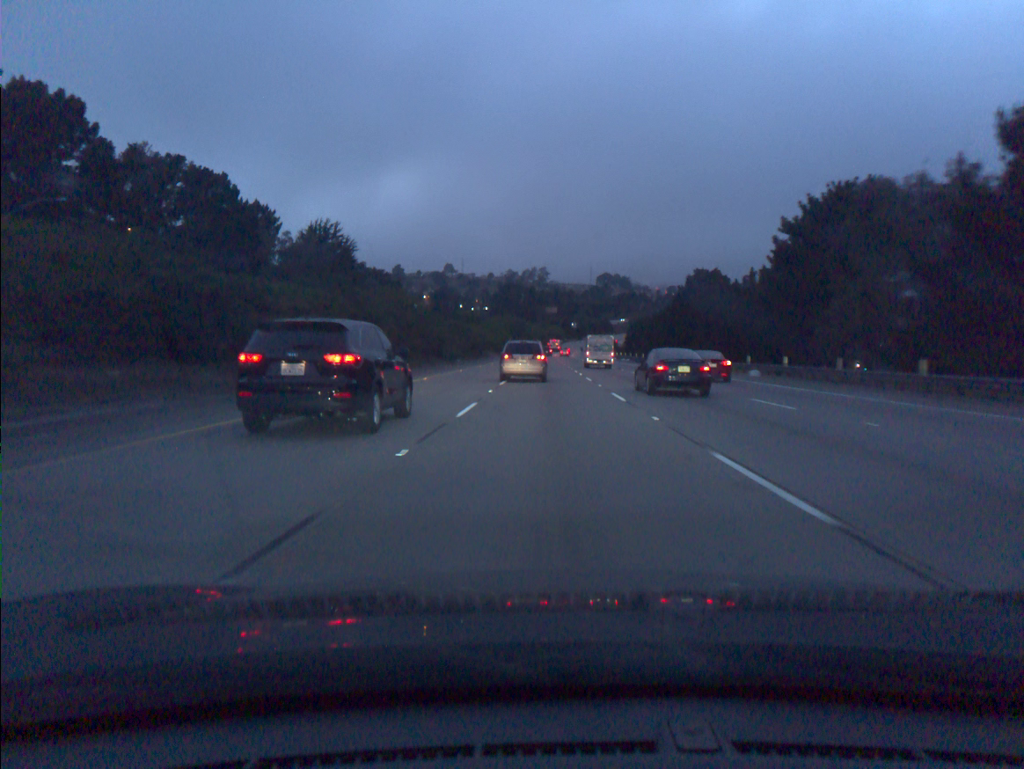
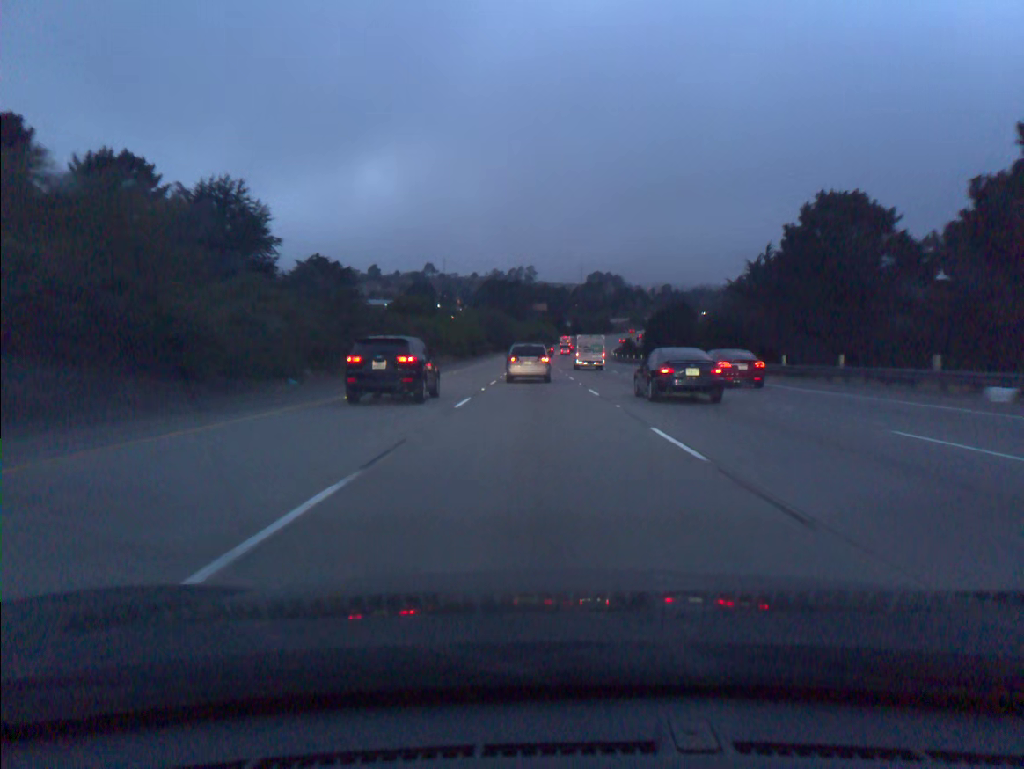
(+0.4, +55.1) m; +1°
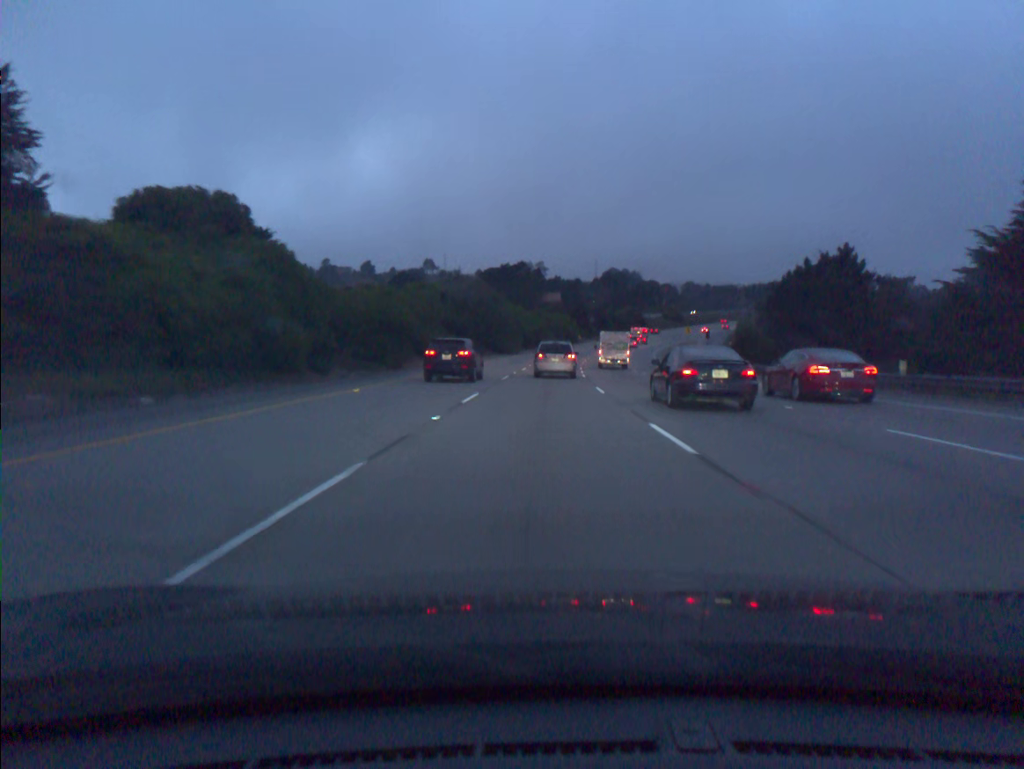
(-0.4, +72.6) m; -1°
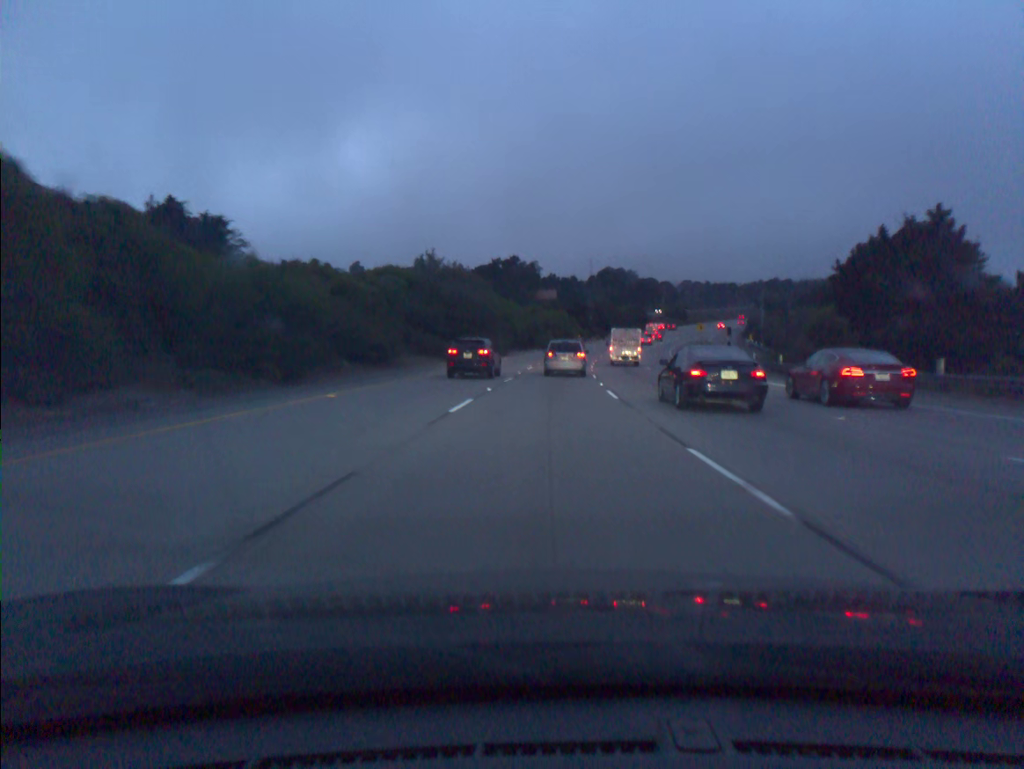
(0.0, +17.9) m; 0°
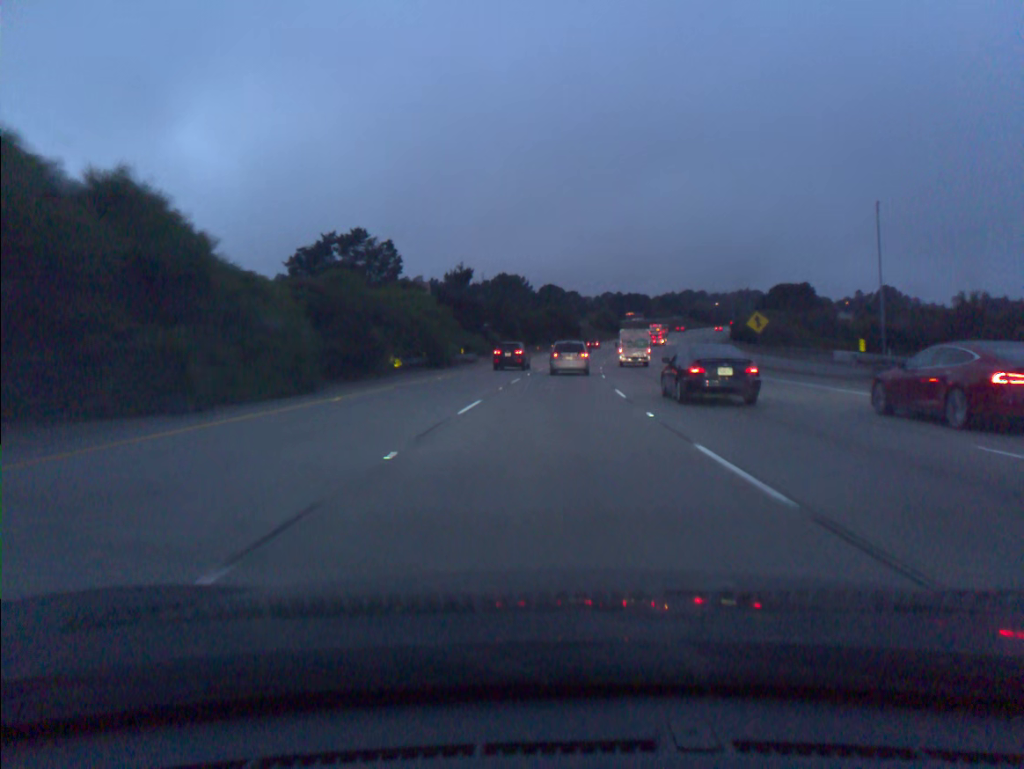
(+4.9, +87.2) m; +8°
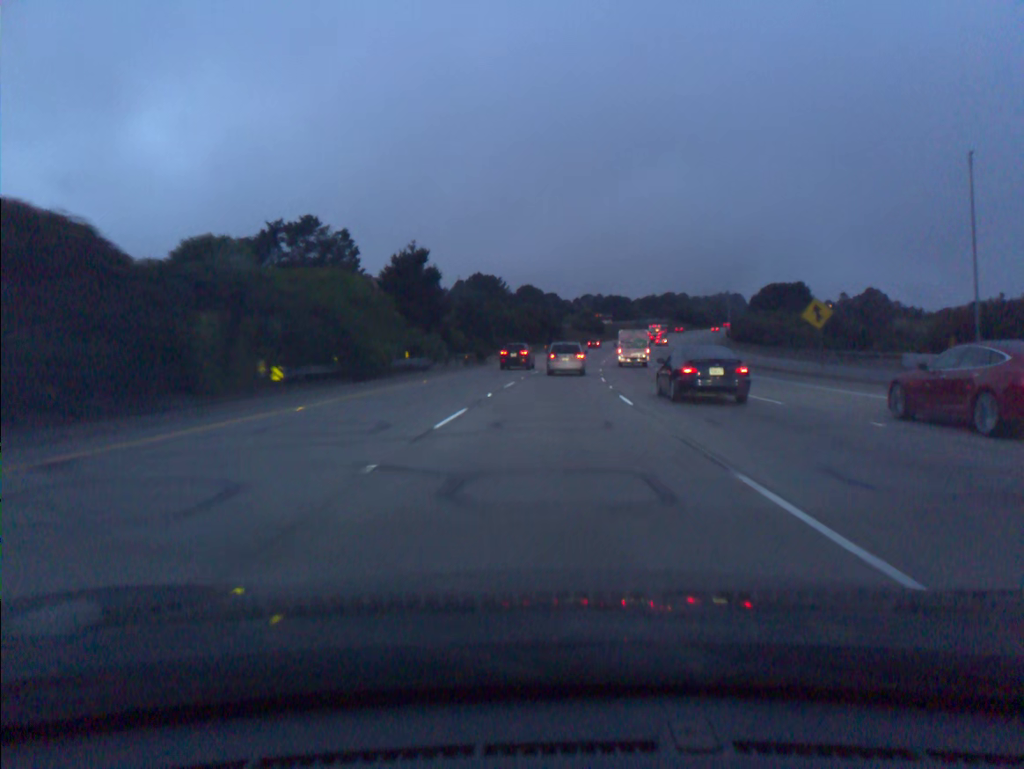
(+0.2, +17.1) m; +2°
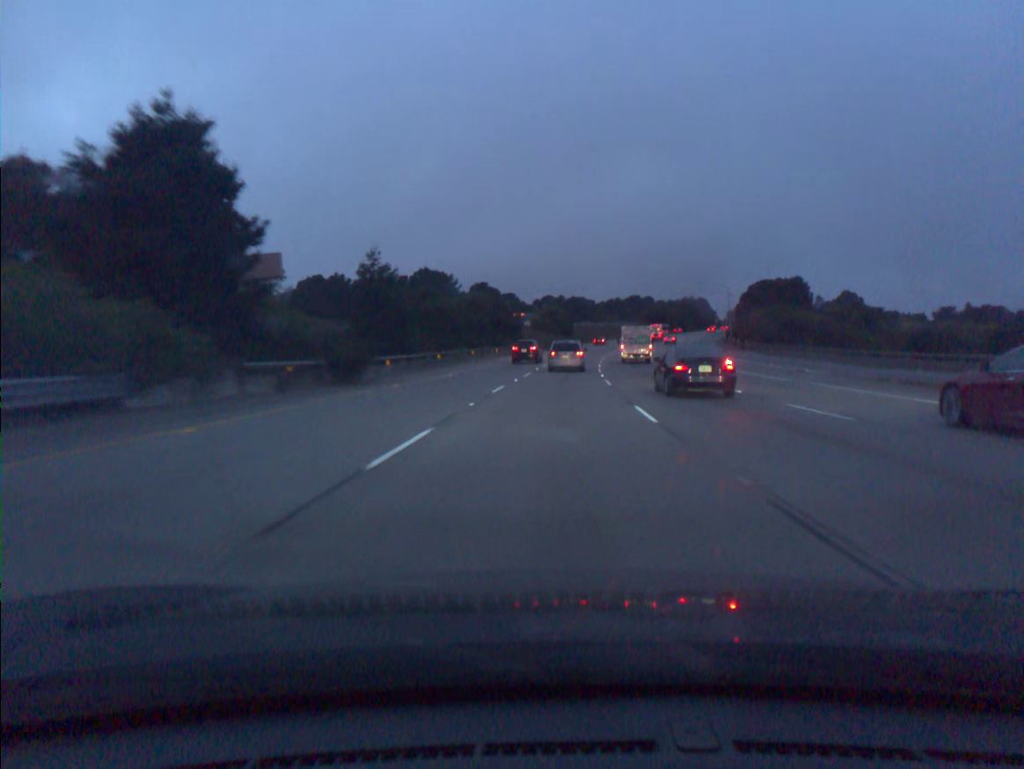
(+0.9, +33.8) m; +3°
